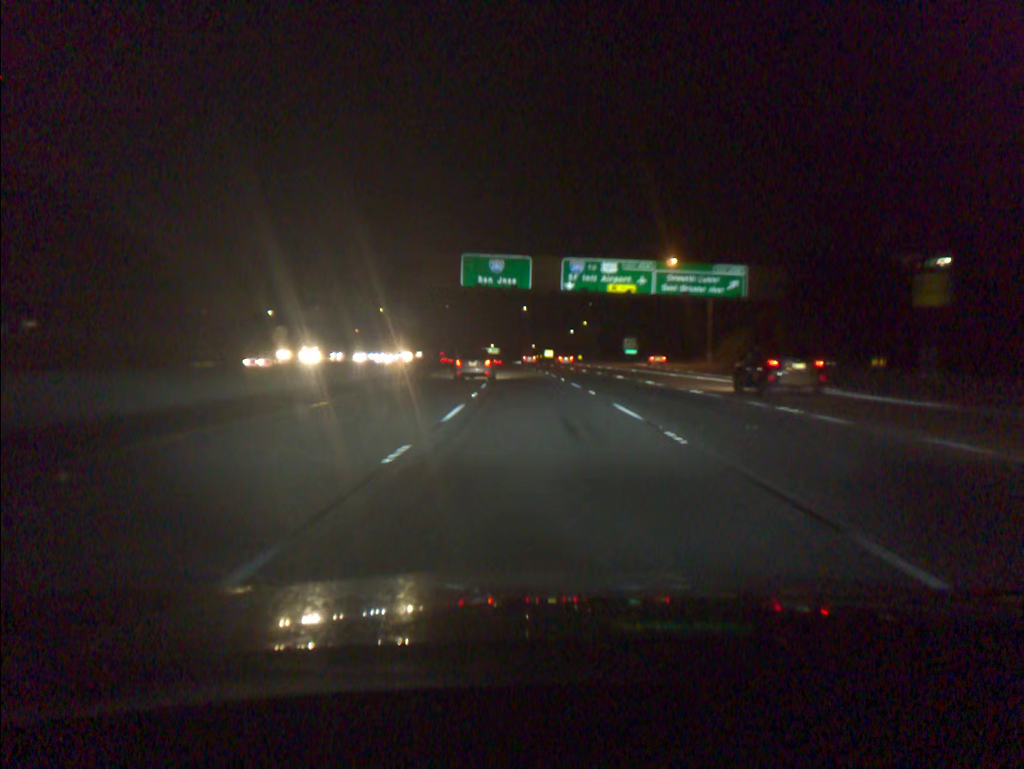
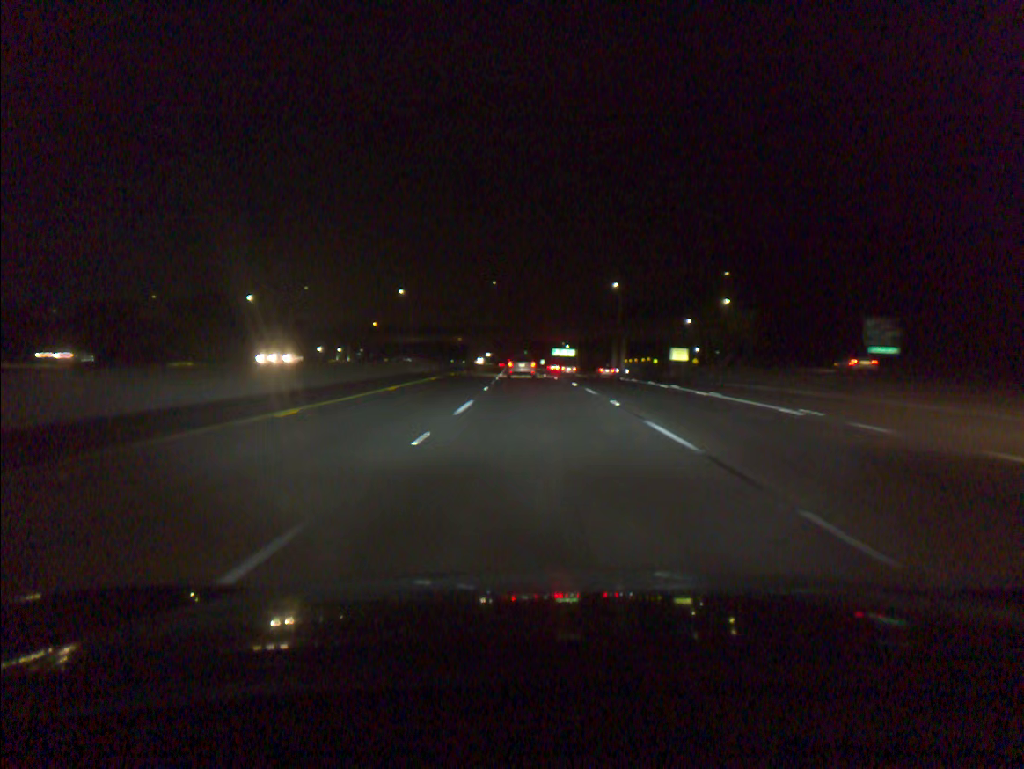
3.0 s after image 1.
(-4.5, +90.5) m; -6°
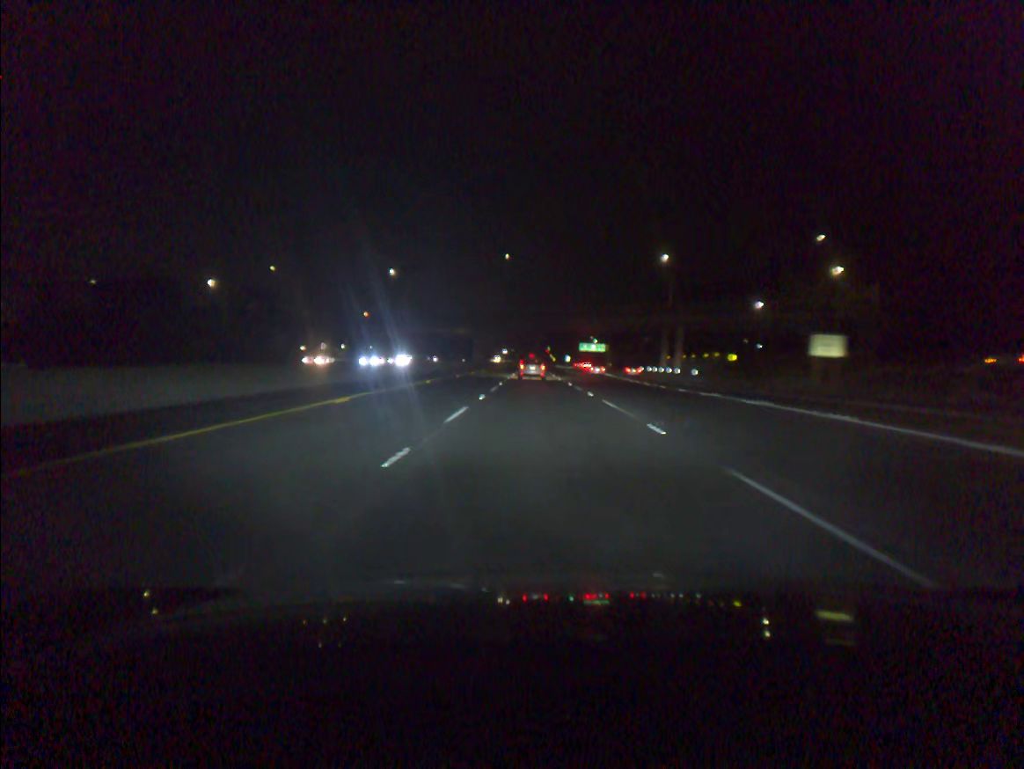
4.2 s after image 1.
(-0.6, +36.6) m; -2°
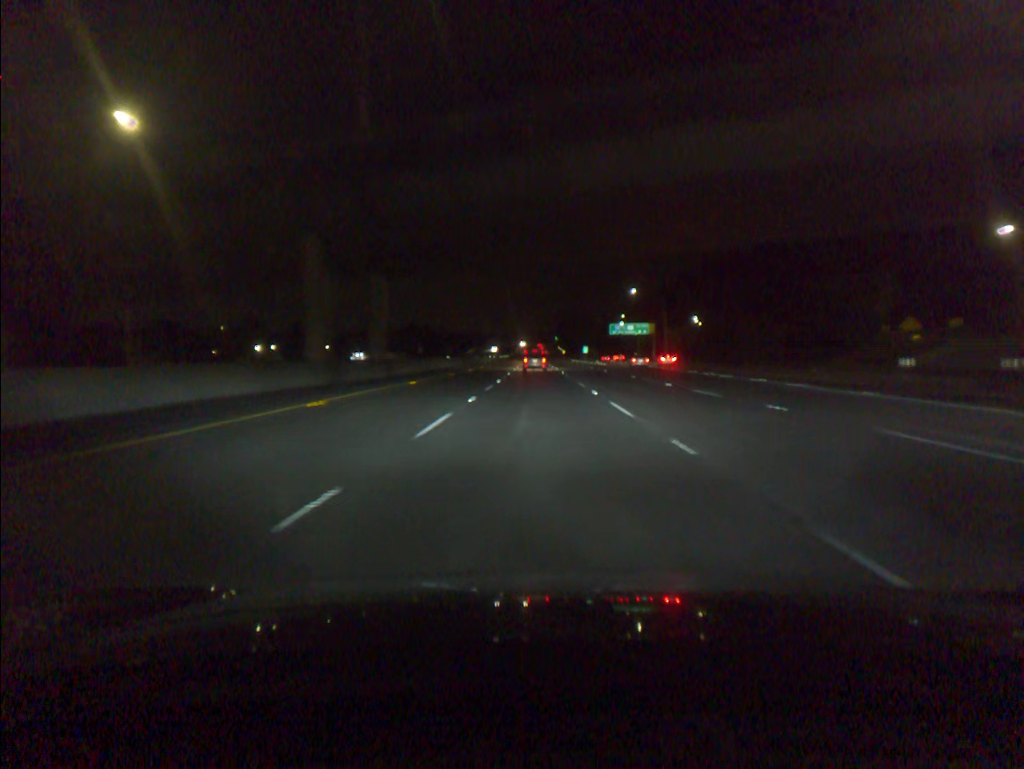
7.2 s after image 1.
(-1.0, +92.3) m; 0°
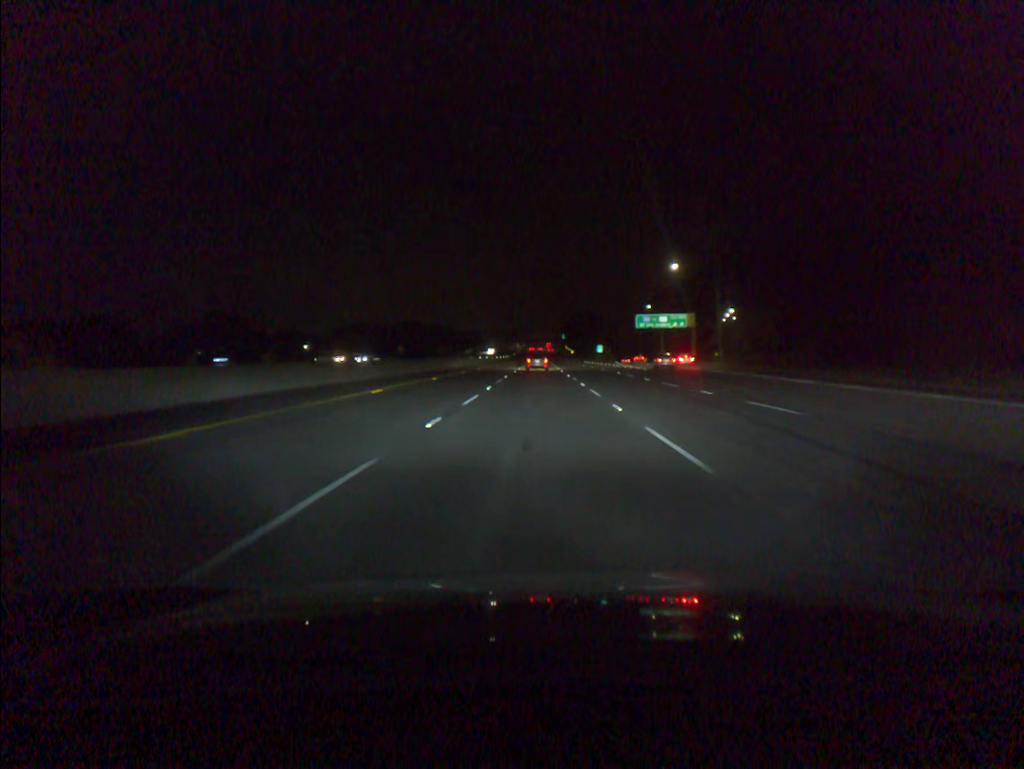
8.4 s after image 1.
(-0.2, +36.8) m; -1°
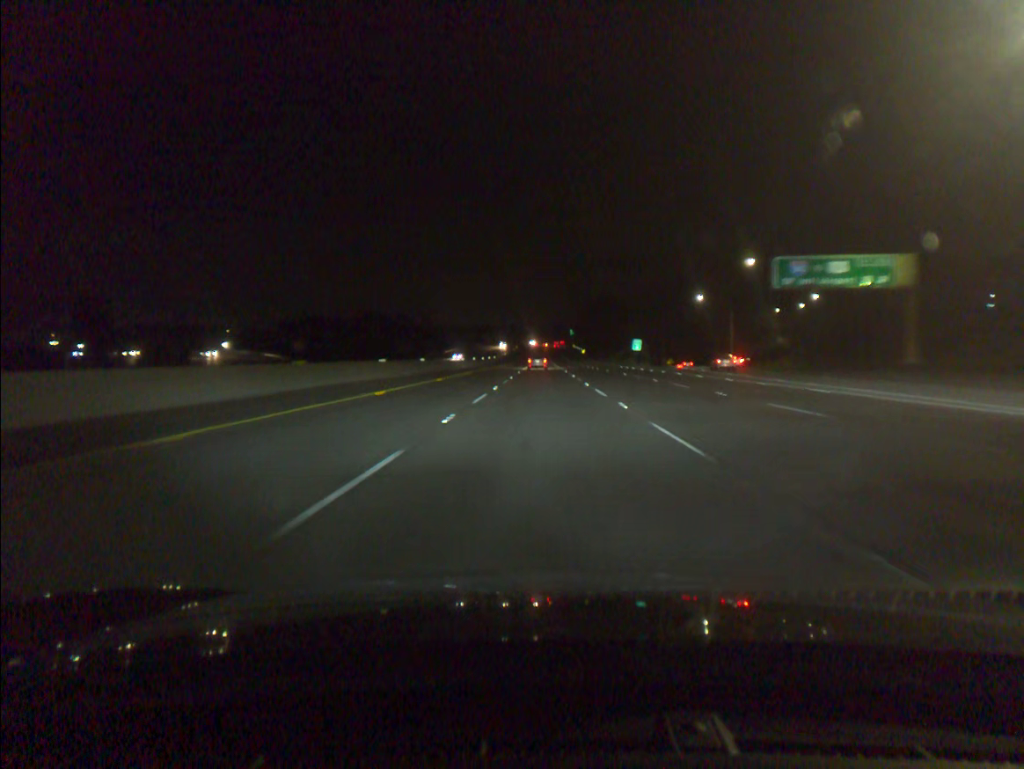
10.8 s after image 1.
(-0.2, +73.4) m; 0°
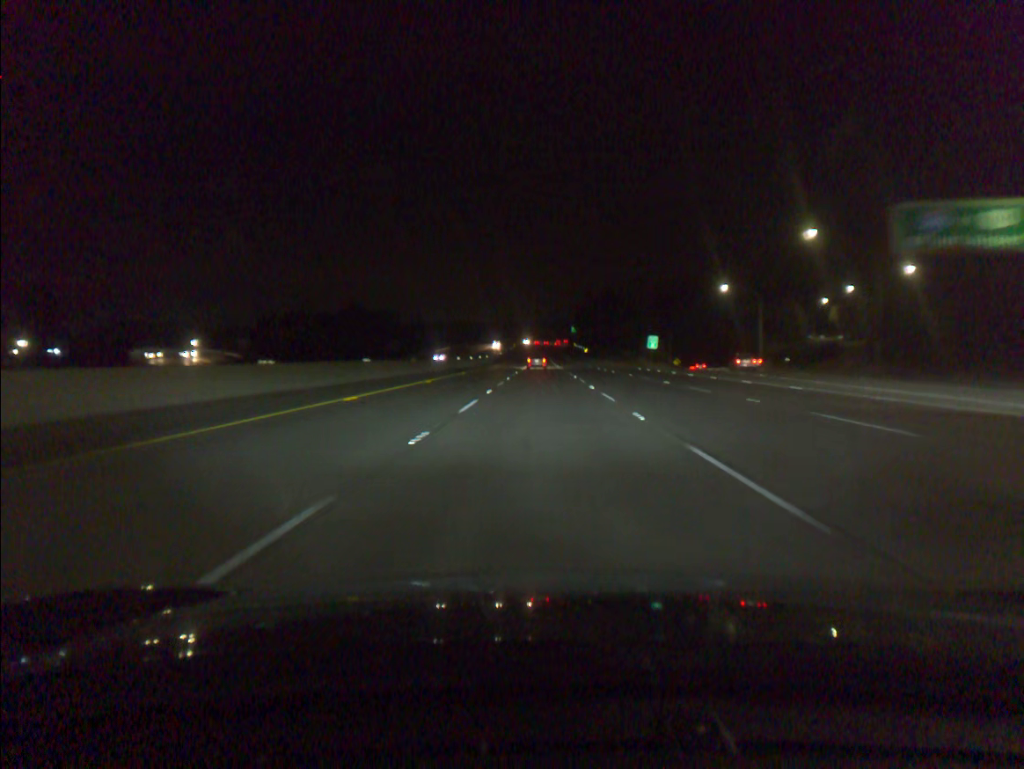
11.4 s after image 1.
(0.0, +18.3) m; 0°
